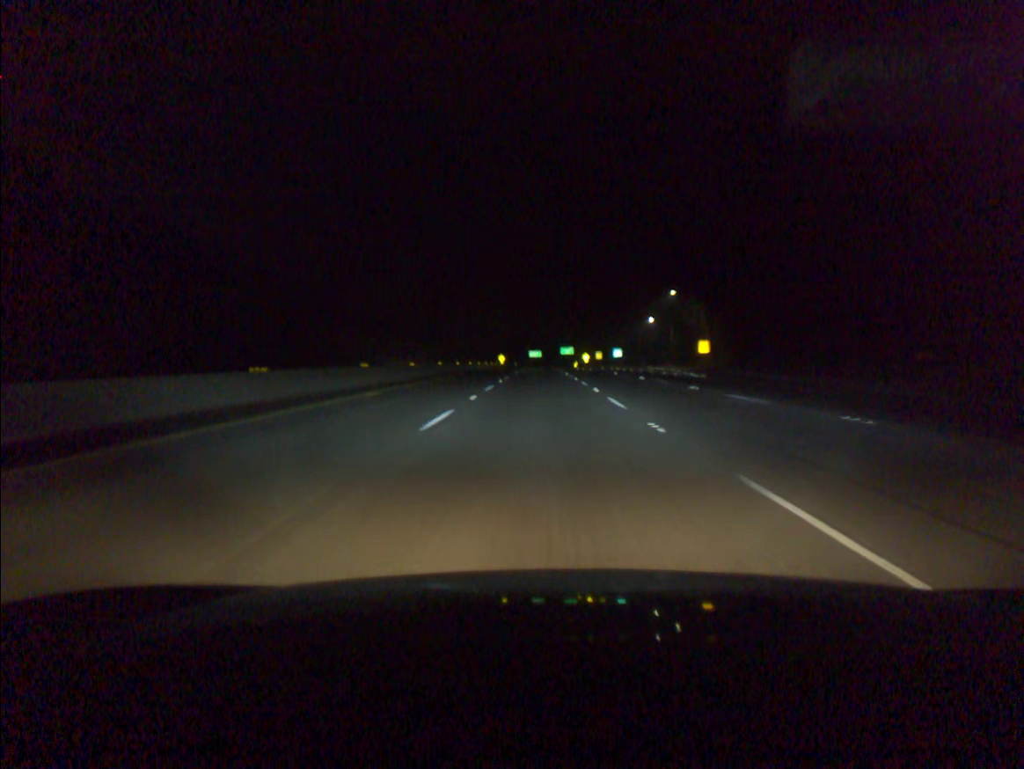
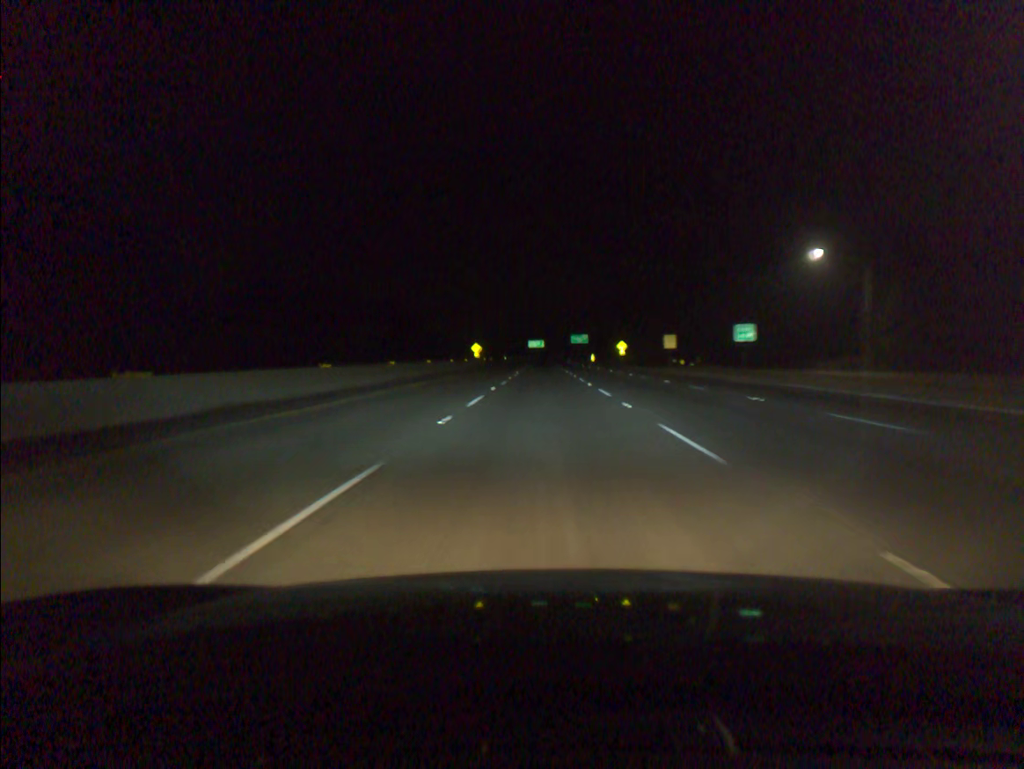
(-0.3, +95.9) m; 0°
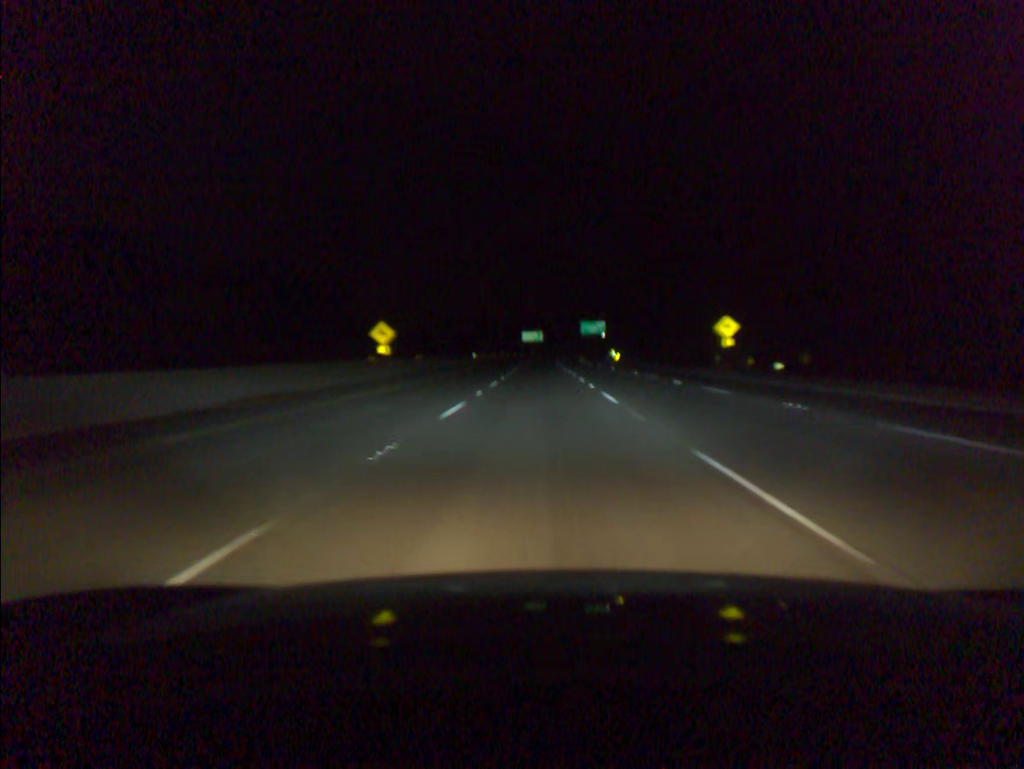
(+0.2, +77.0) m; 0°
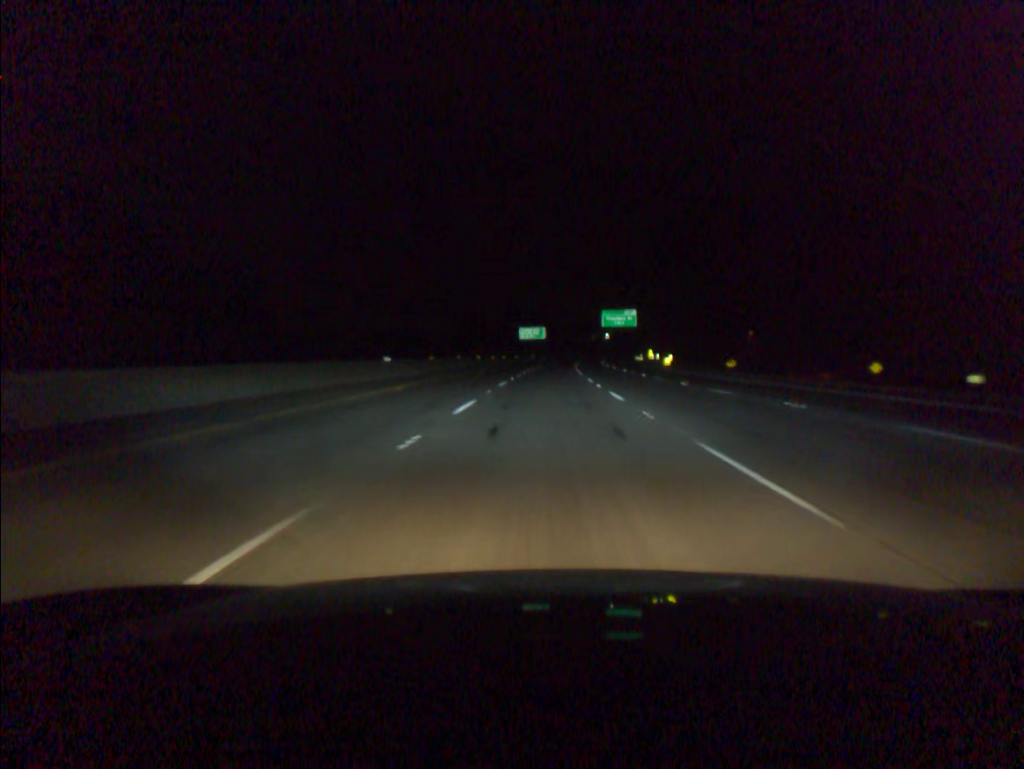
(-0.2, +57.6) m; 0°
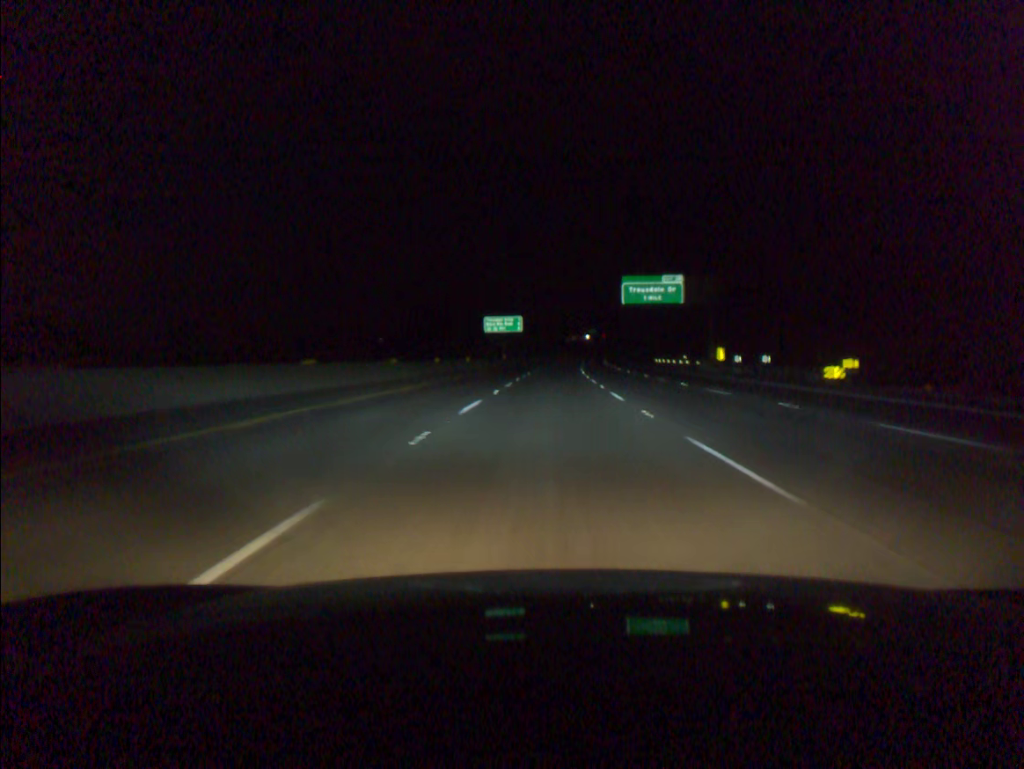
(+0.7, +57.4) m; +2°
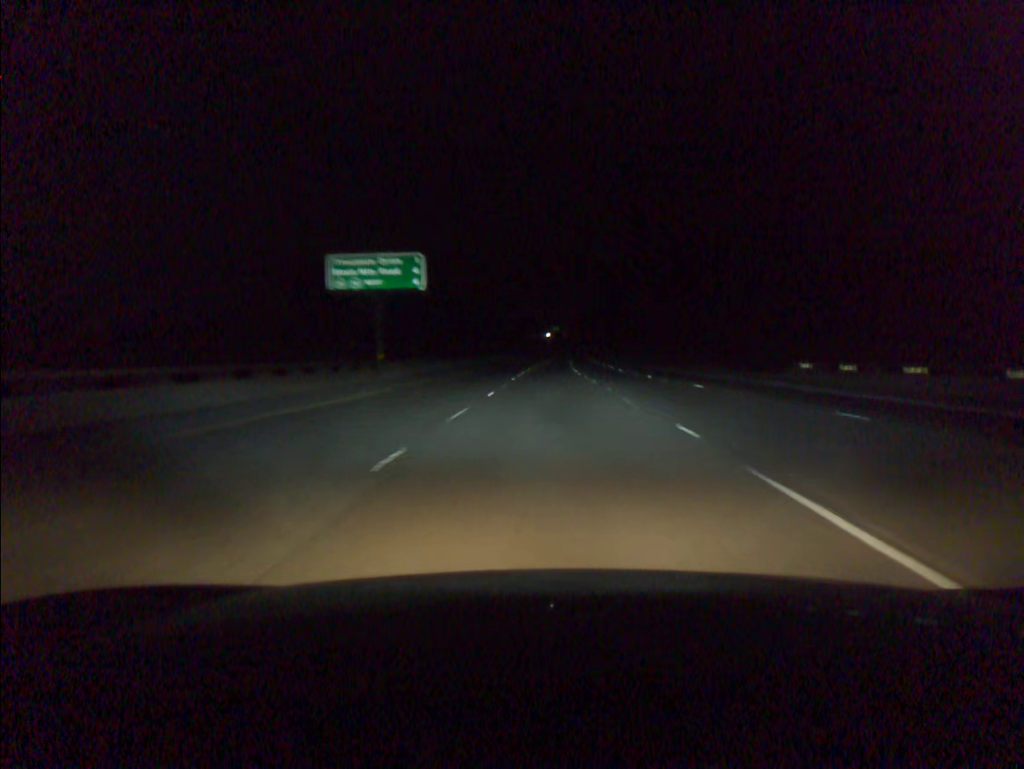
(+1.8, +76.3) m; +3°
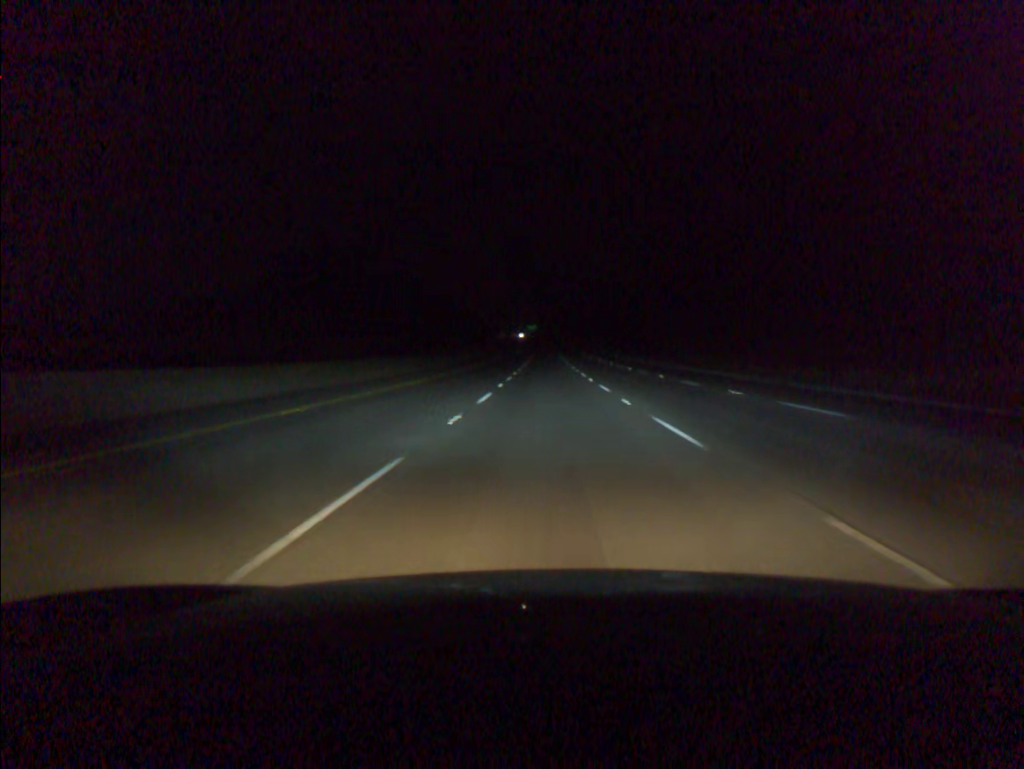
(+1.7, +95.3) m; +2°
